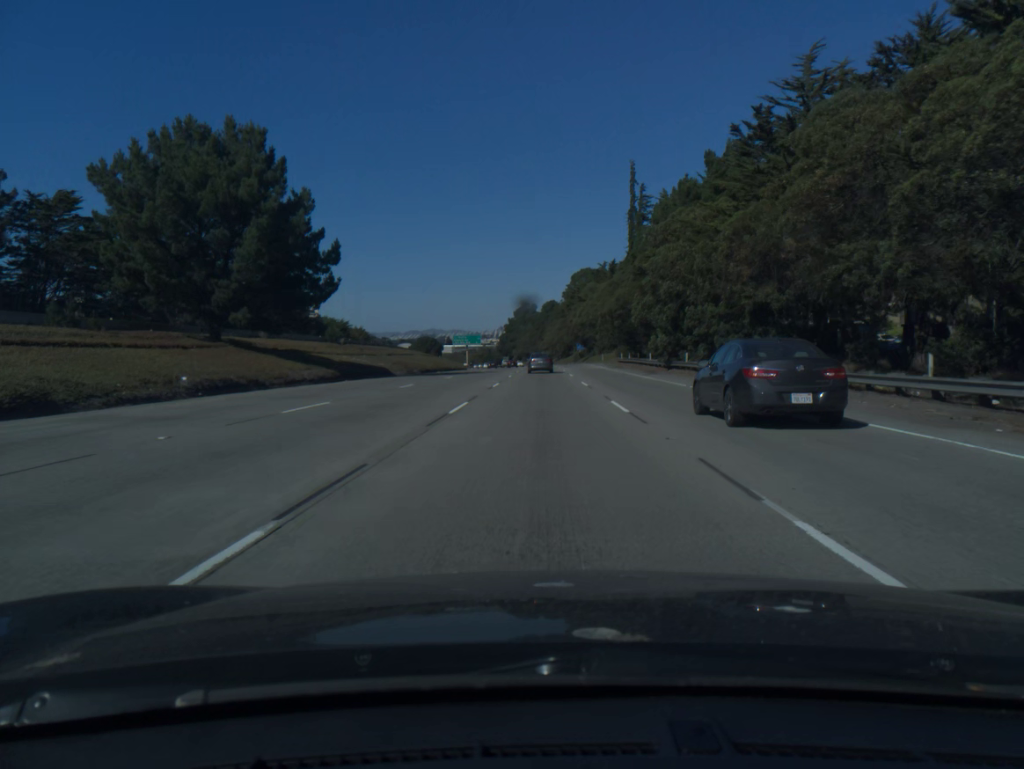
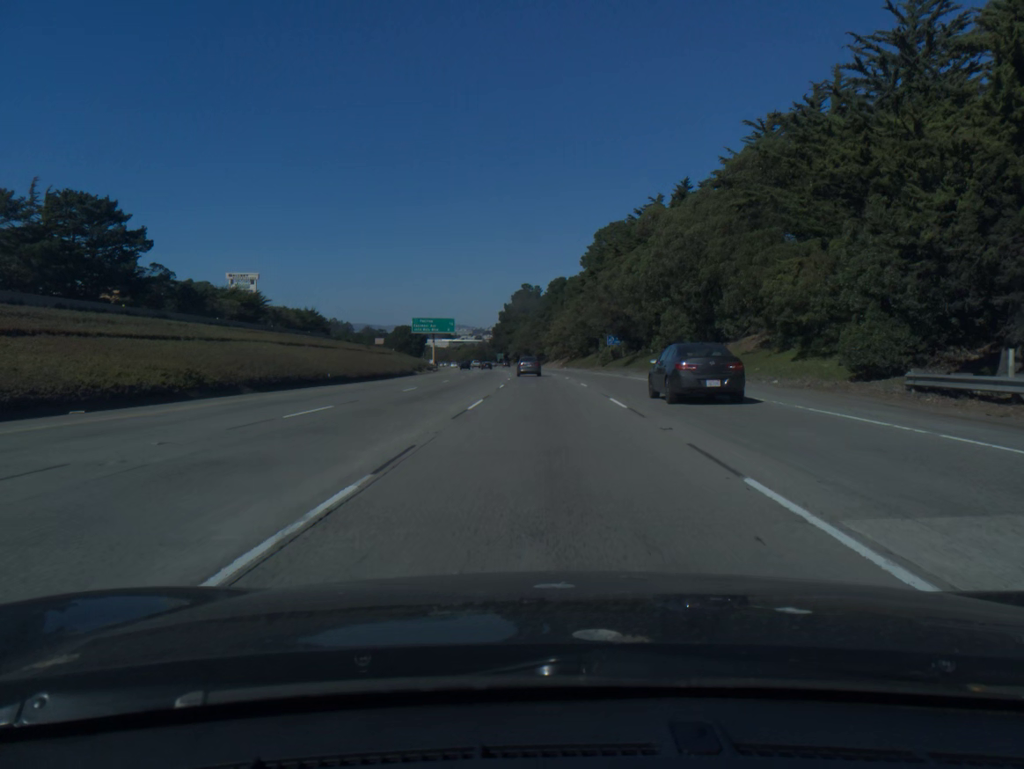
(-0.3, +71.2) m; 0°
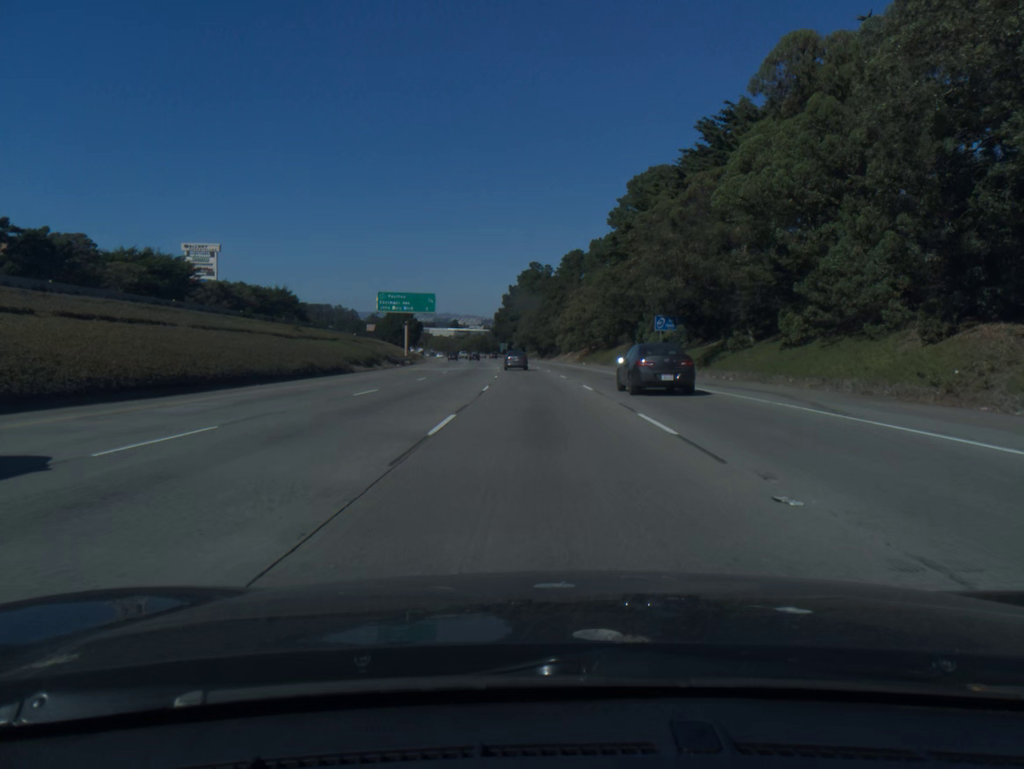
(-0.1, +35.8) m; -1°
